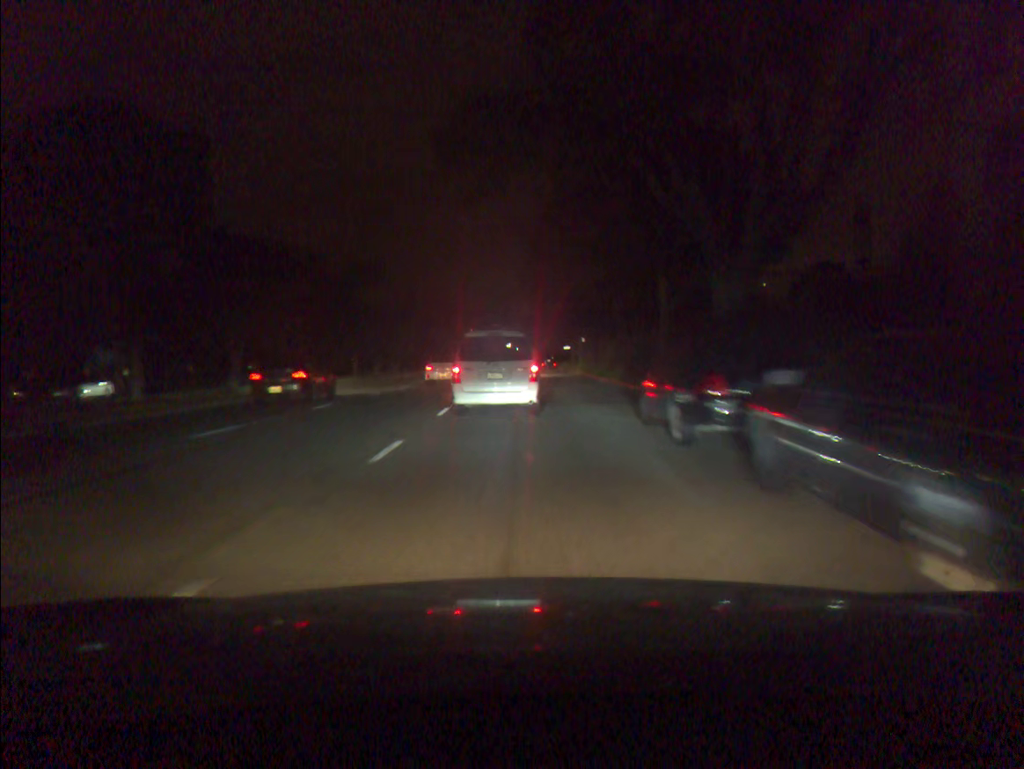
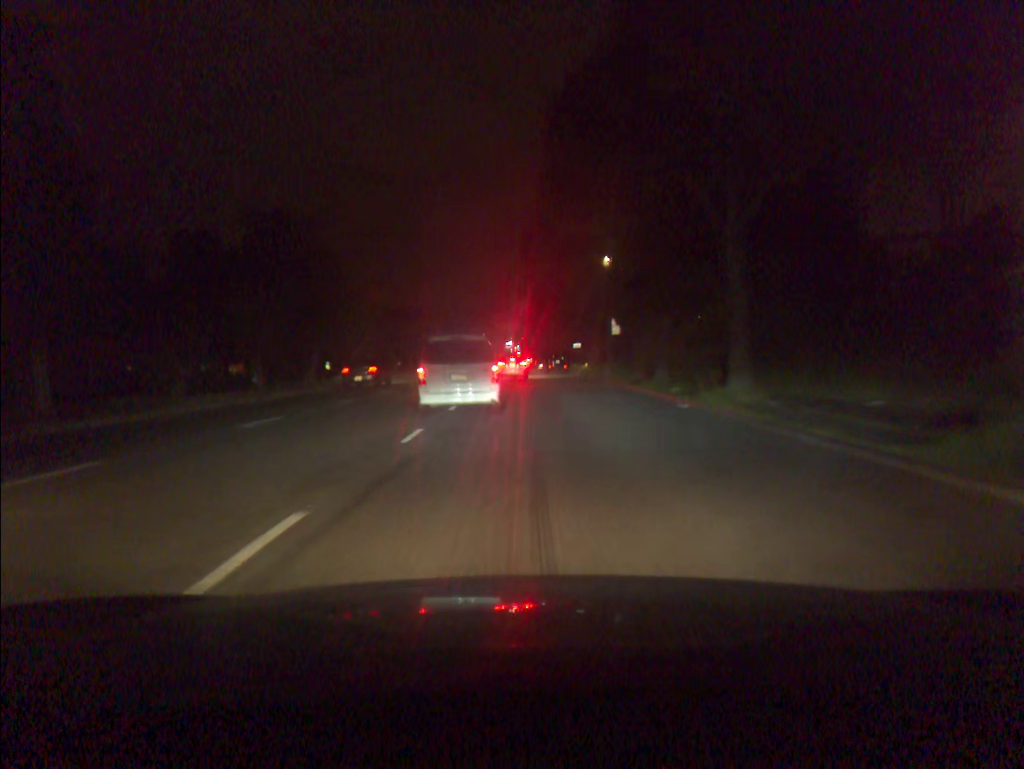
(0.0, +20.0) m; 0°
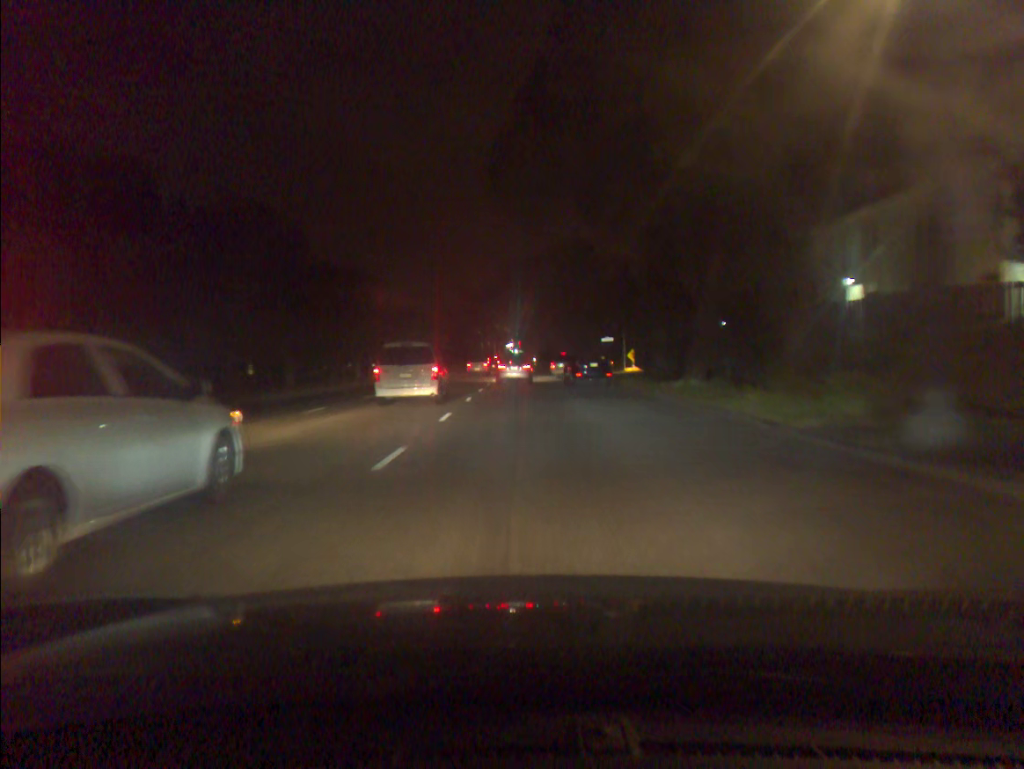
(-0.1, +32.3) m; 0°
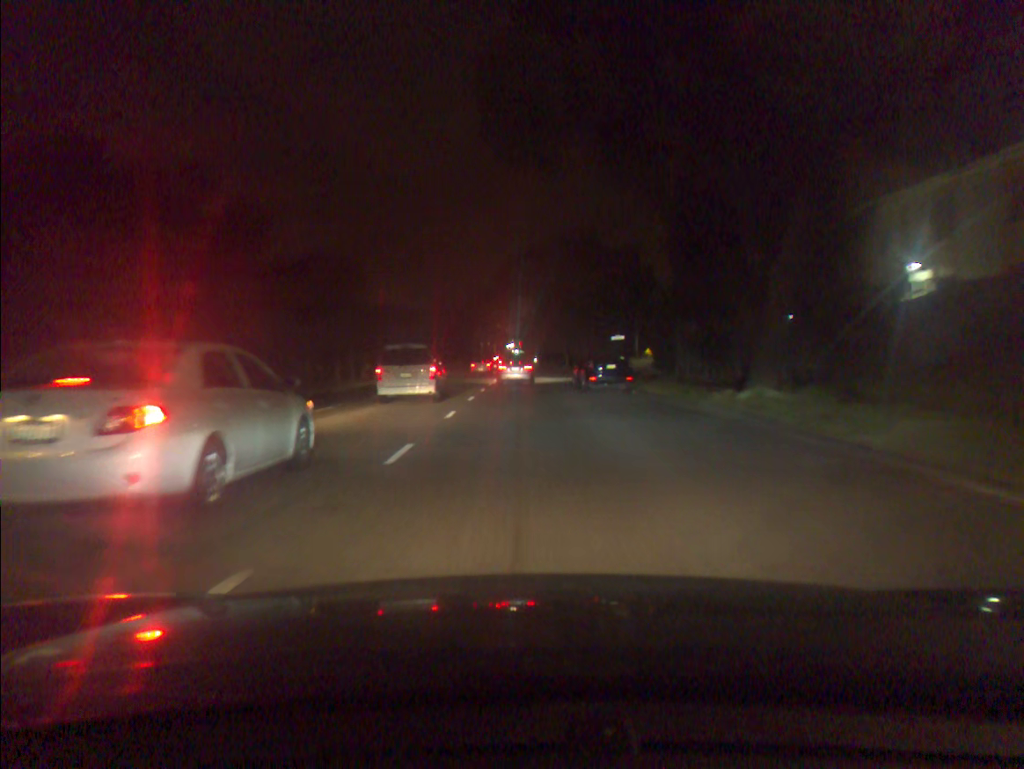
(0.0, +6.4) m; 0°
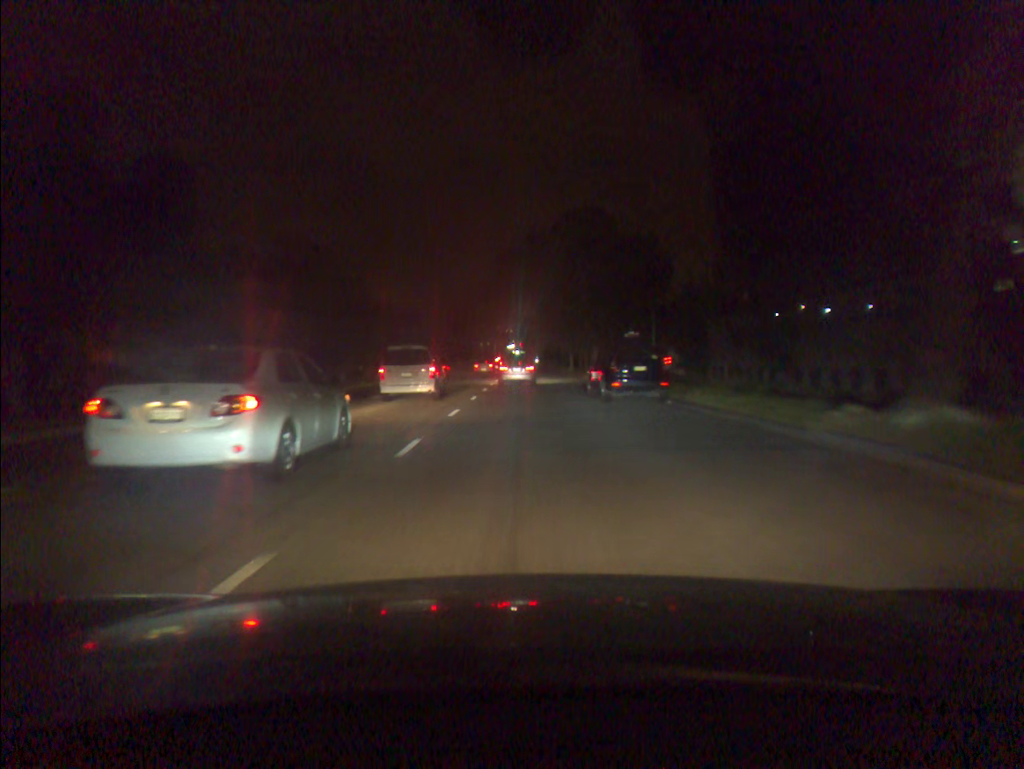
(0.0, +6.6) m; 0°
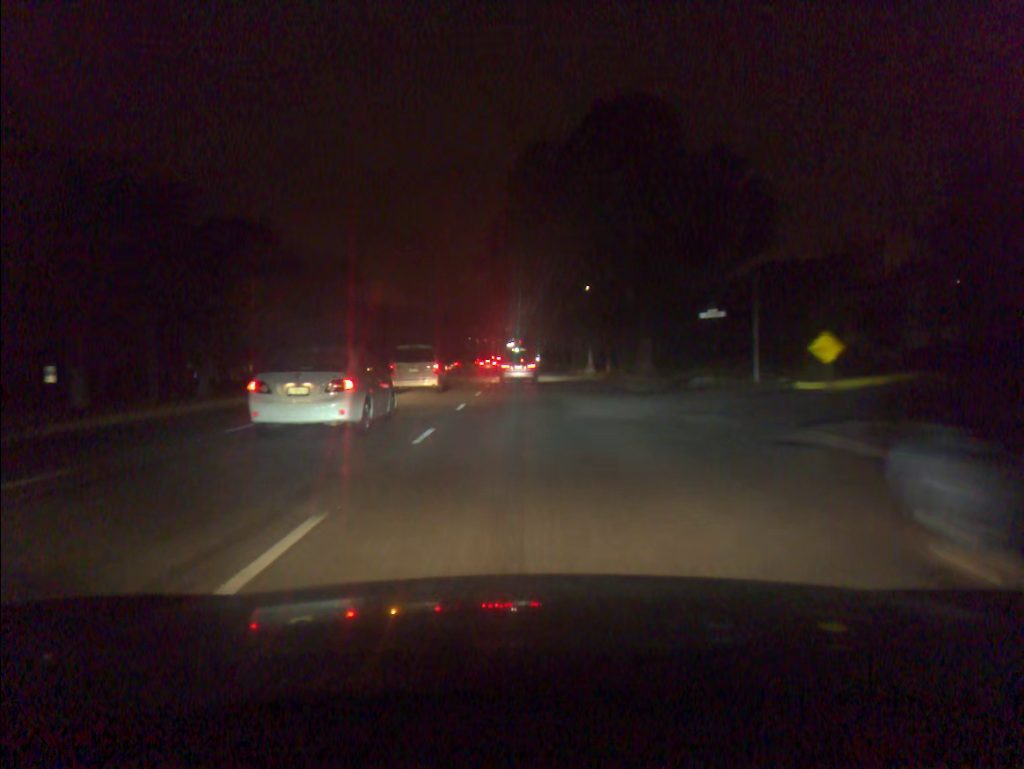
(0.0, +21.0) m; 0°
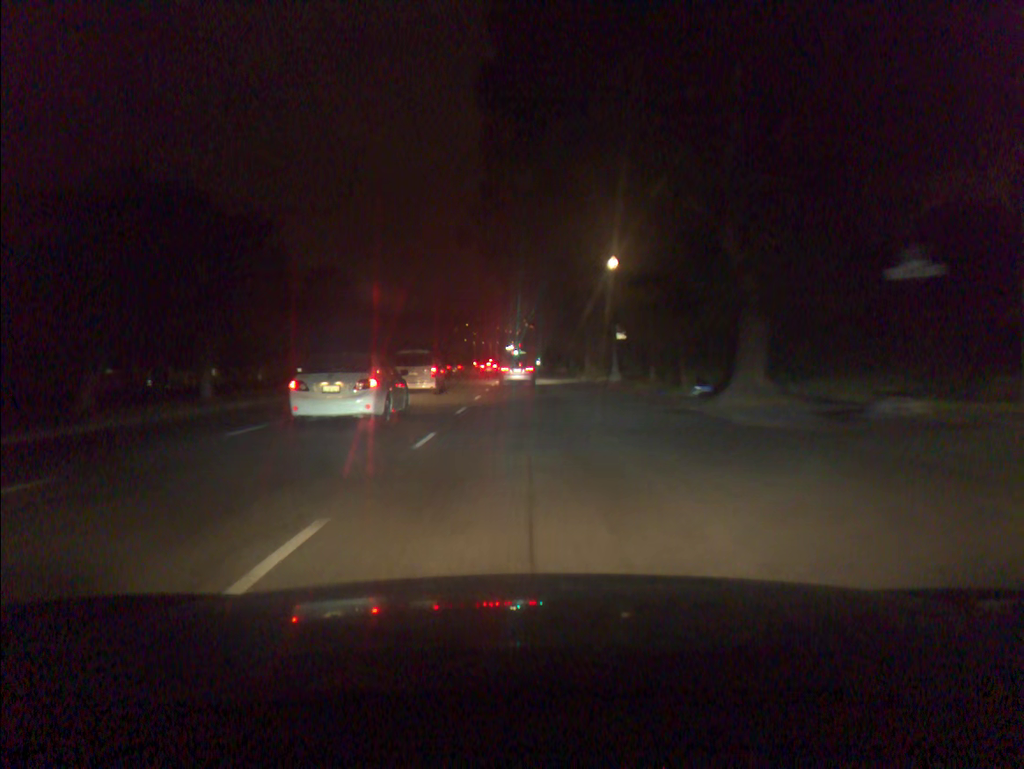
(0.0, +15.0) m; 0°
